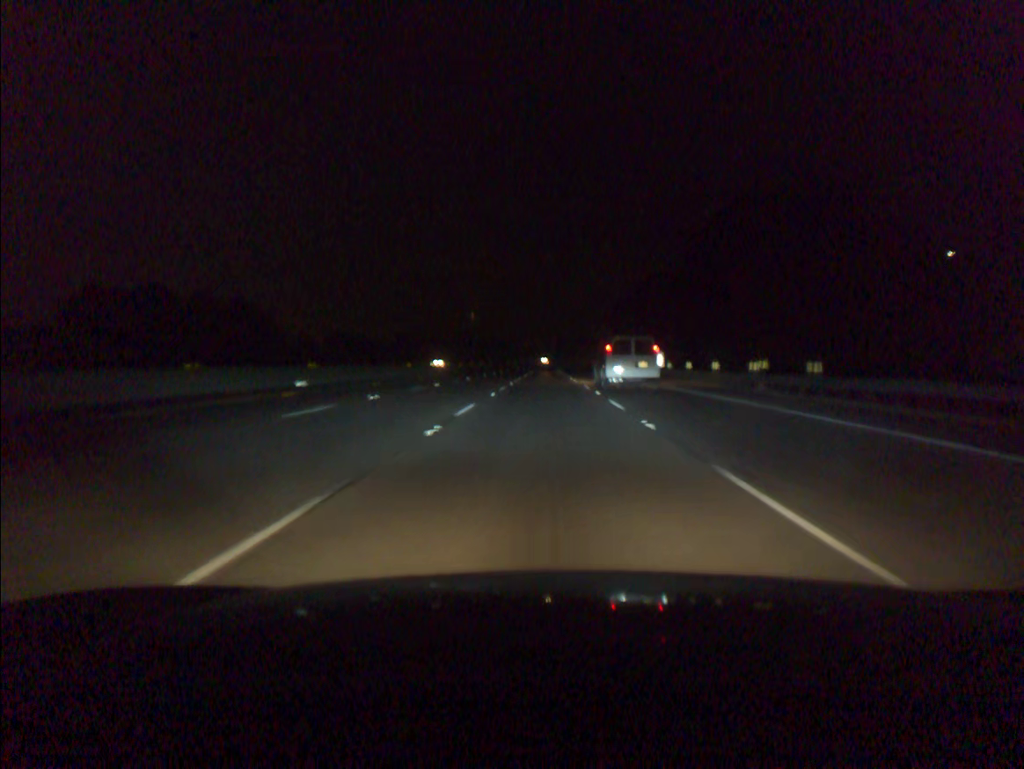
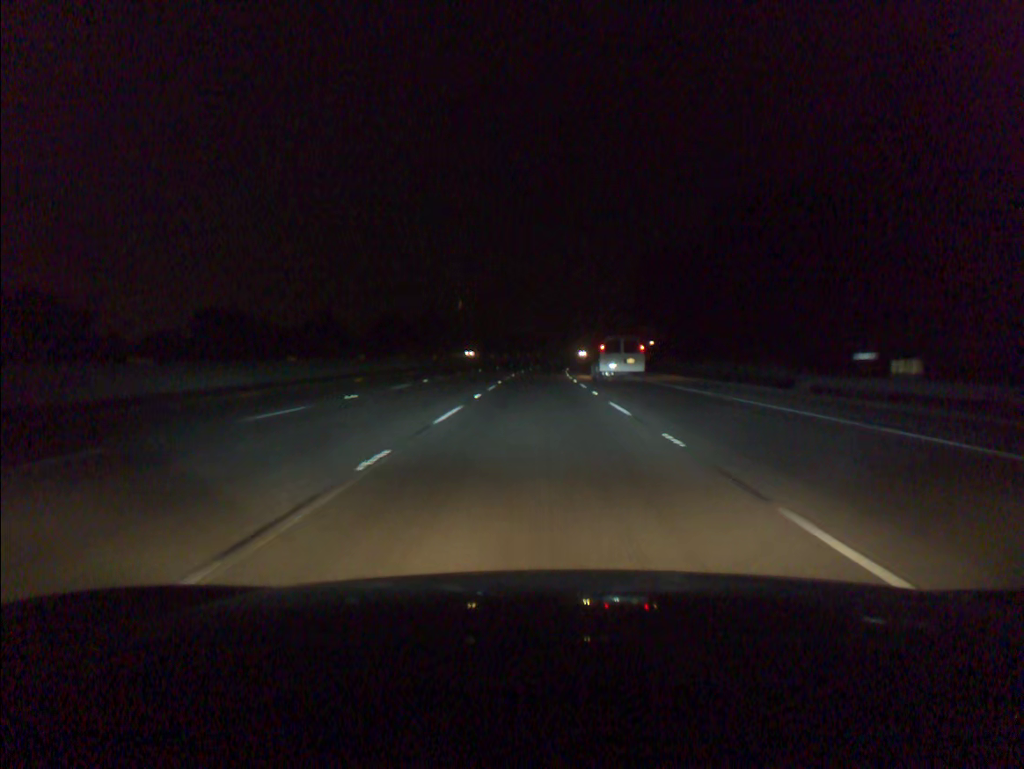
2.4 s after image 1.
(+0.4, +75.6) m; 0°
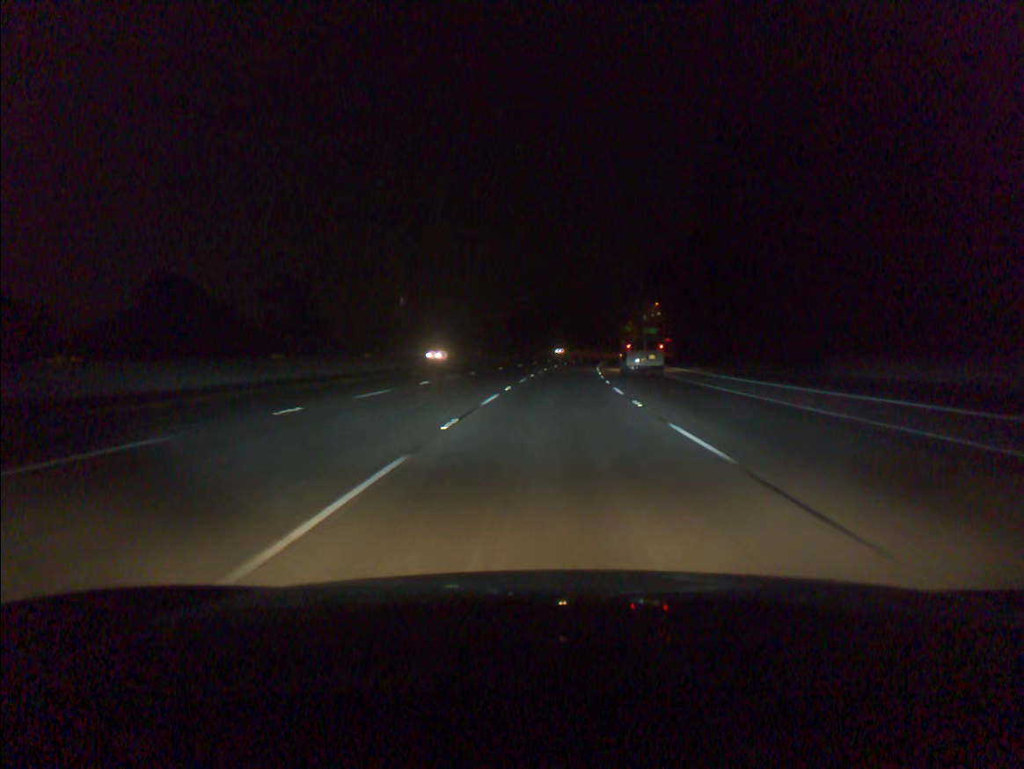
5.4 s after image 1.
(+1.3, +94.7) m; +3°
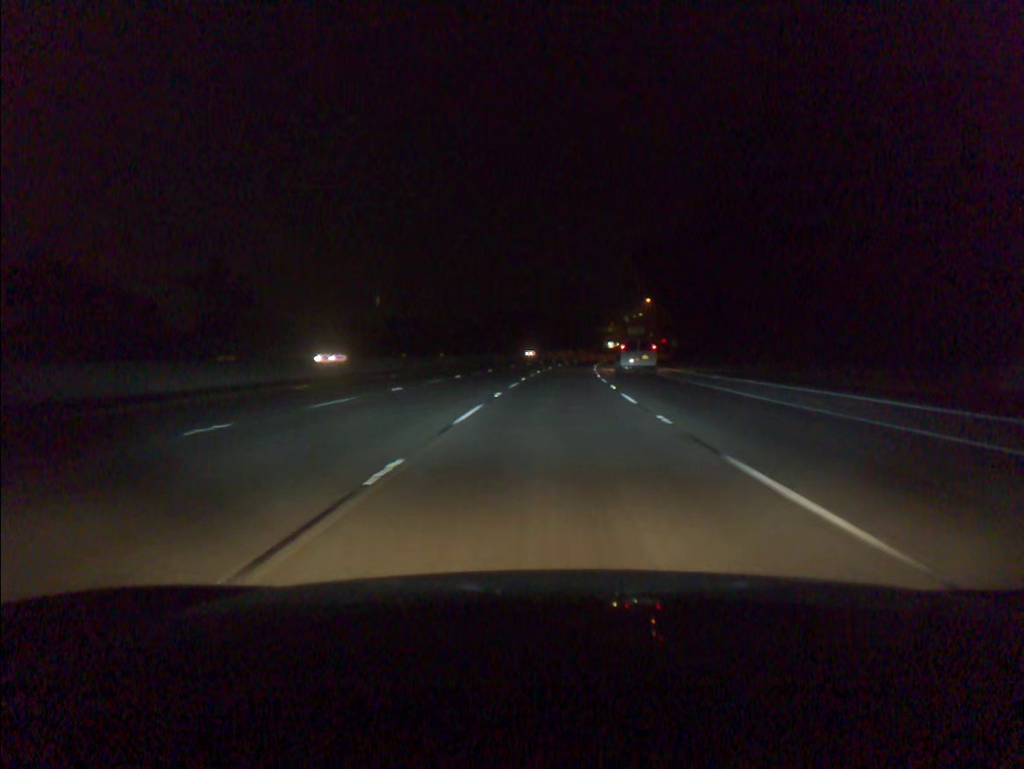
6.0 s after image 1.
(+0.2, +18.9) m; +1°
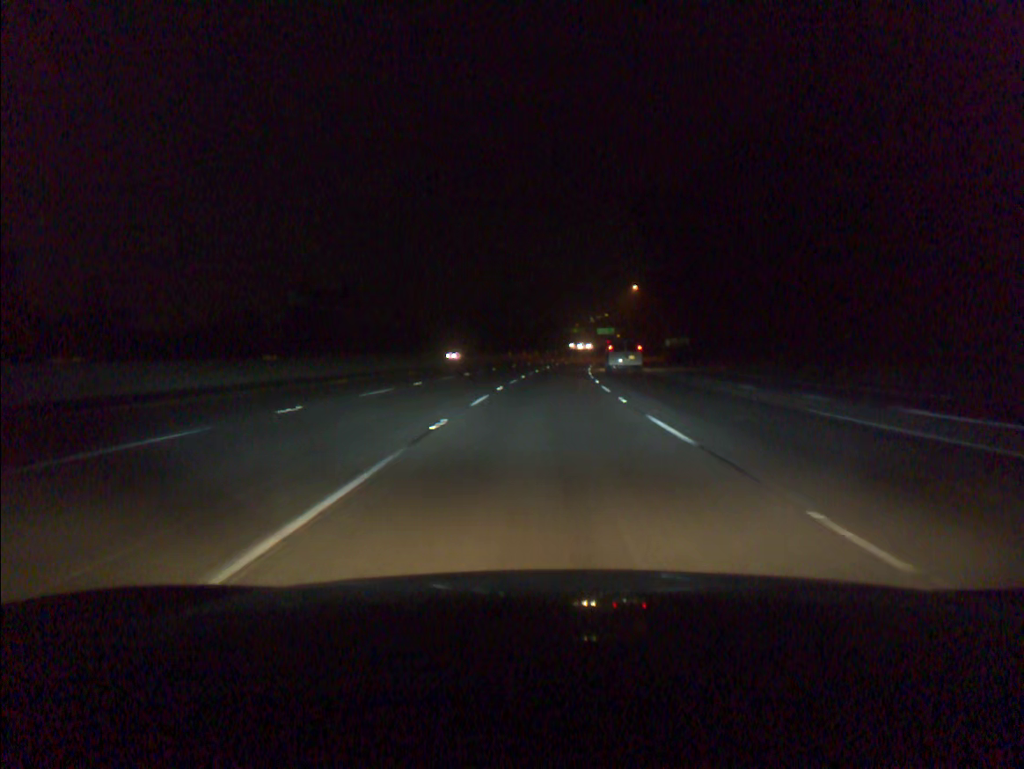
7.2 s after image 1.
(+0.9, +37.9) m; +3°
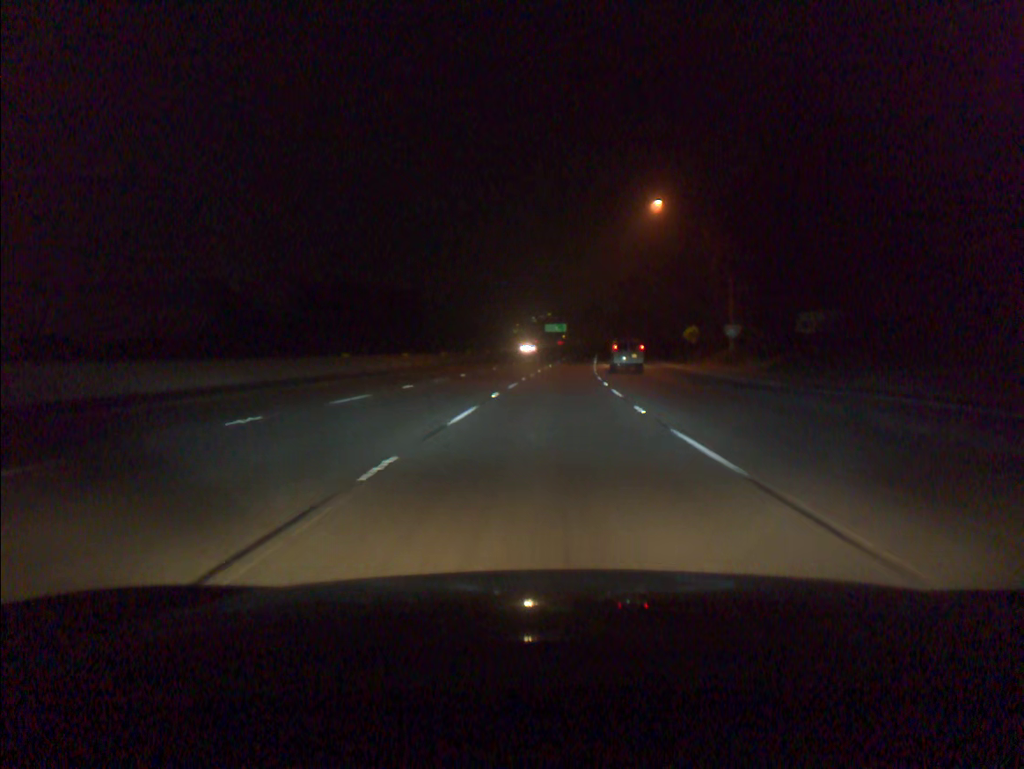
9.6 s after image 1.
(+2.8, +75.6) m; +4°
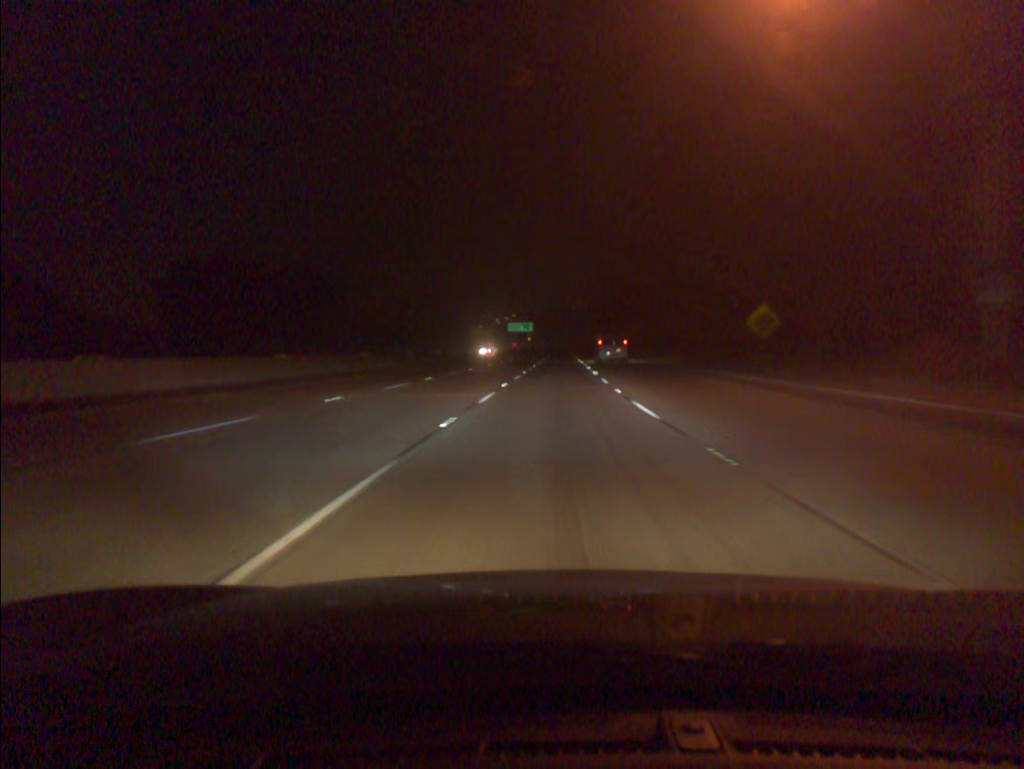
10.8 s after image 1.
(+0.8, +37.8) m; +3°
